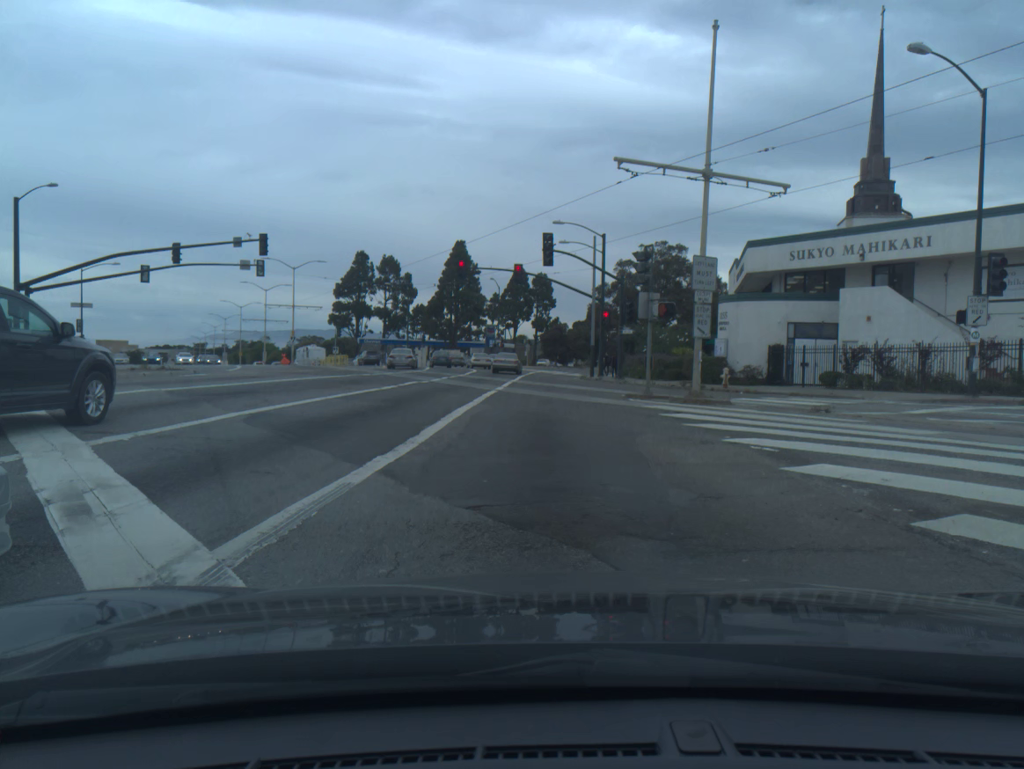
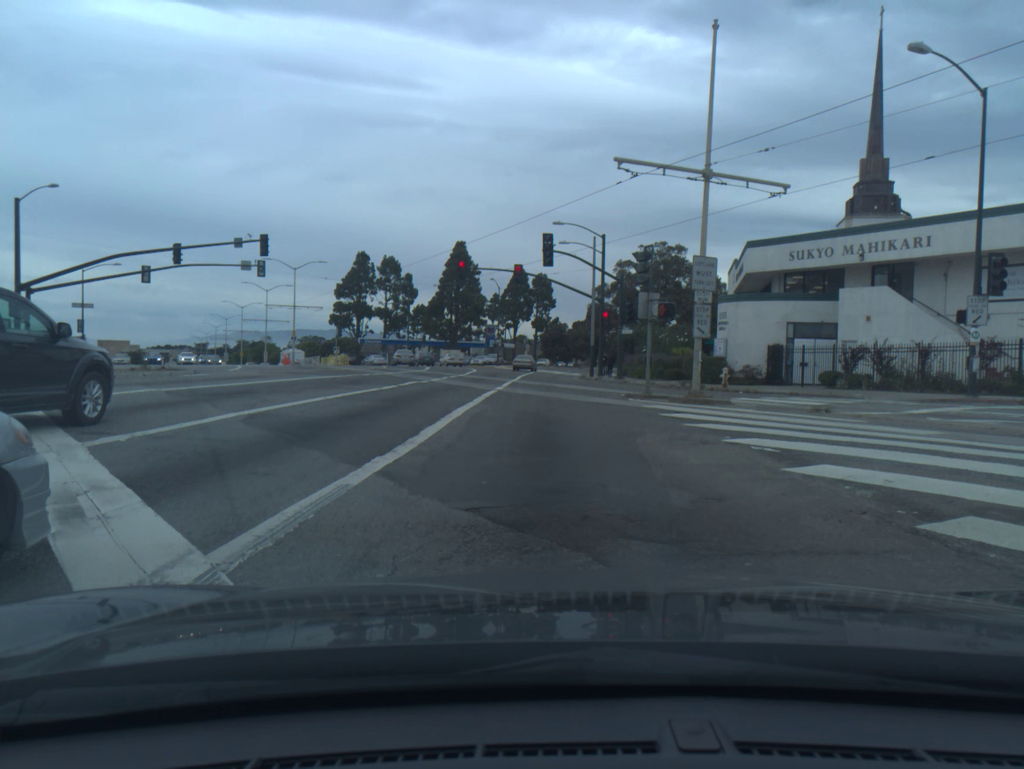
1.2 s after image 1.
(0.0, +0.1) m; 0°
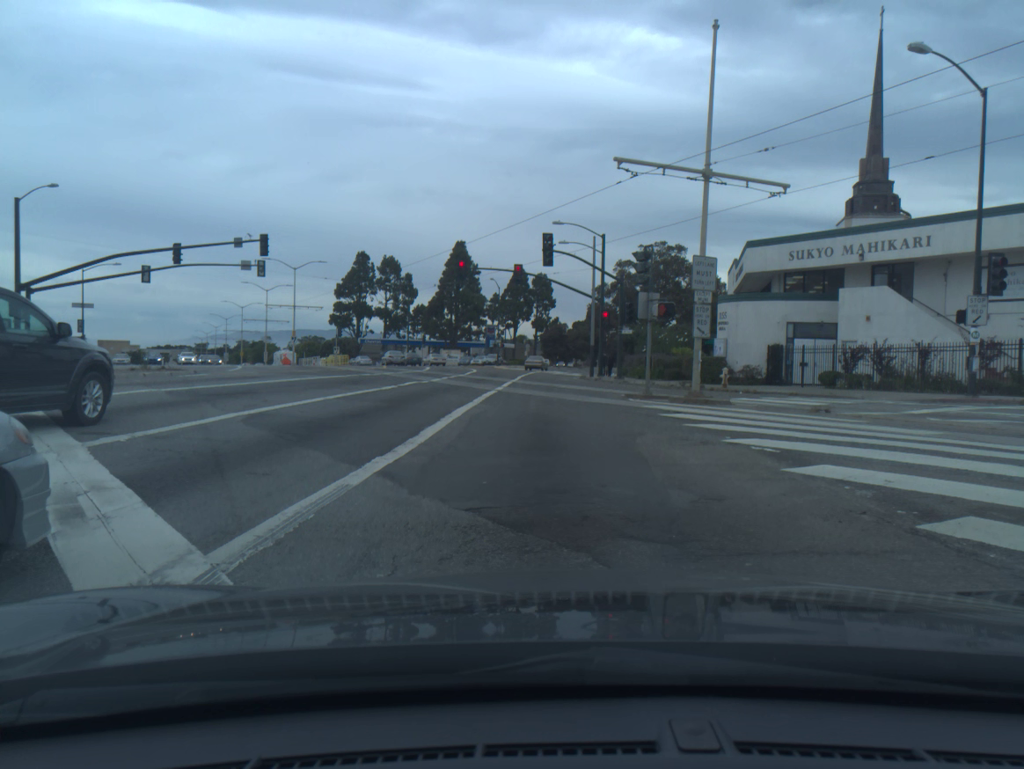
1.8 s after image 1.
(0.0, 0.0) m; 0°
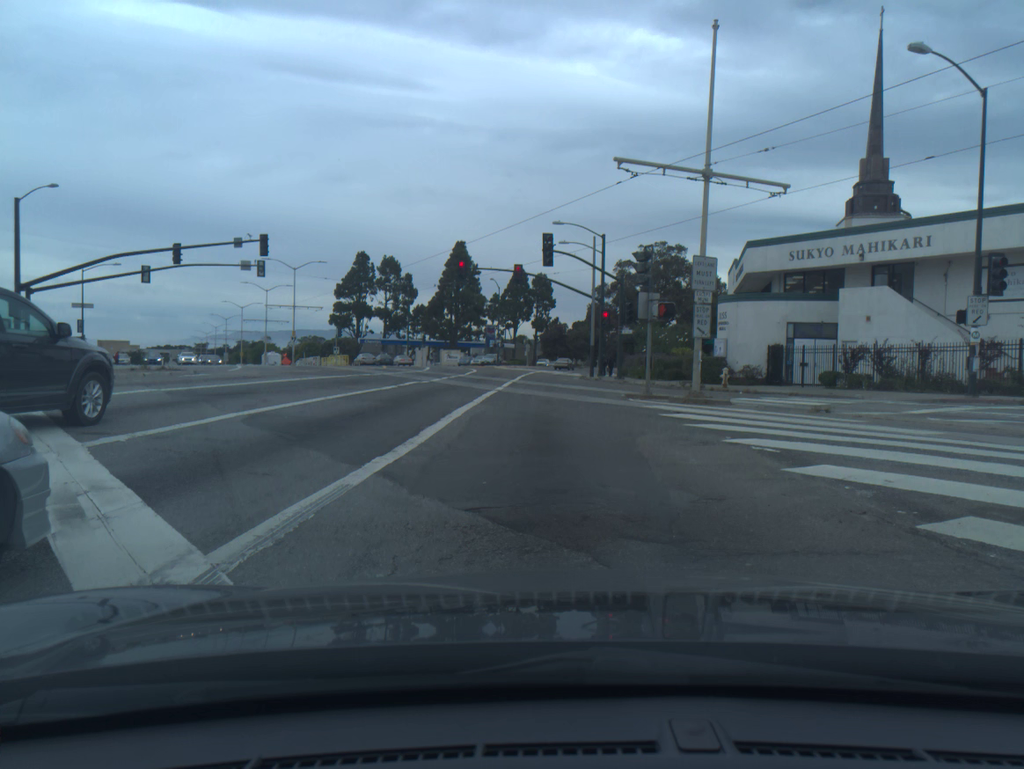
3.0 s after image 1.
(0.0, 0.0) m; 0°
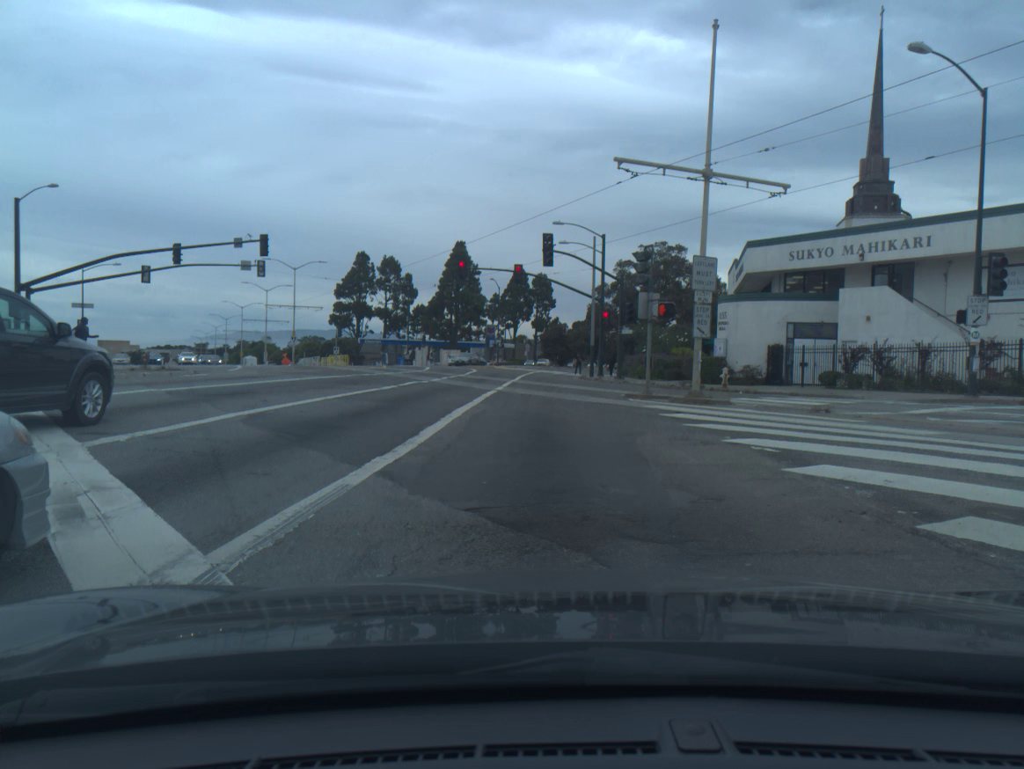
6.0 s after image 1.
(0.0, 0.0) m; 0°
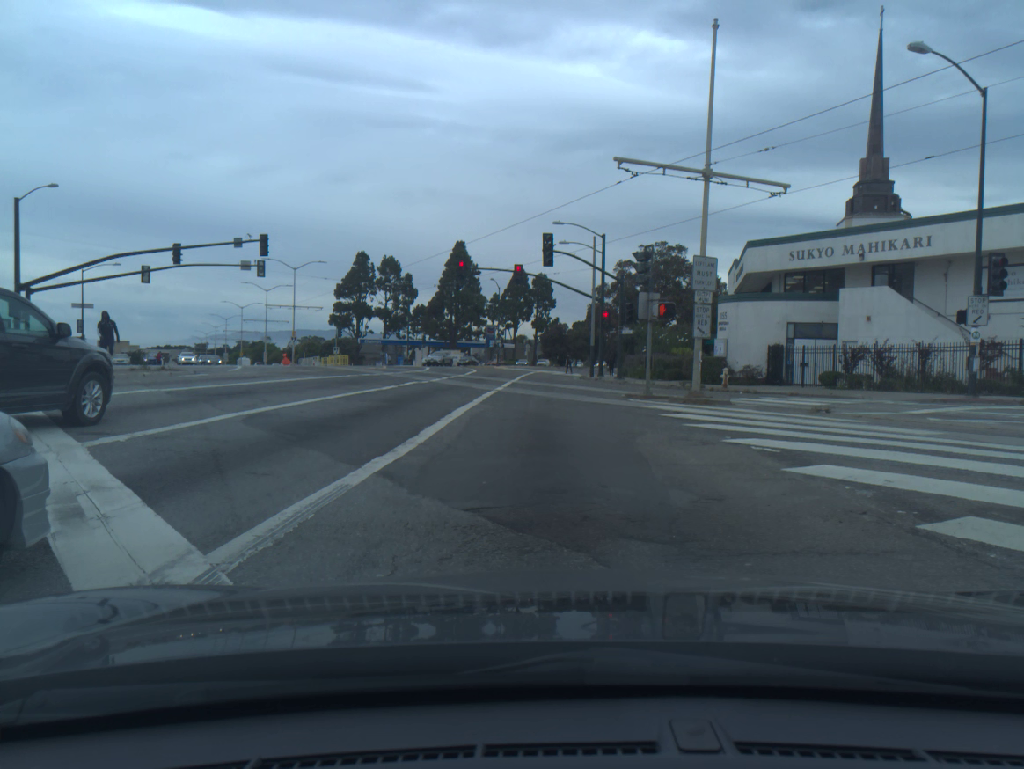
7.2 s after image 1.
(0.0, 0.0) m; 0°
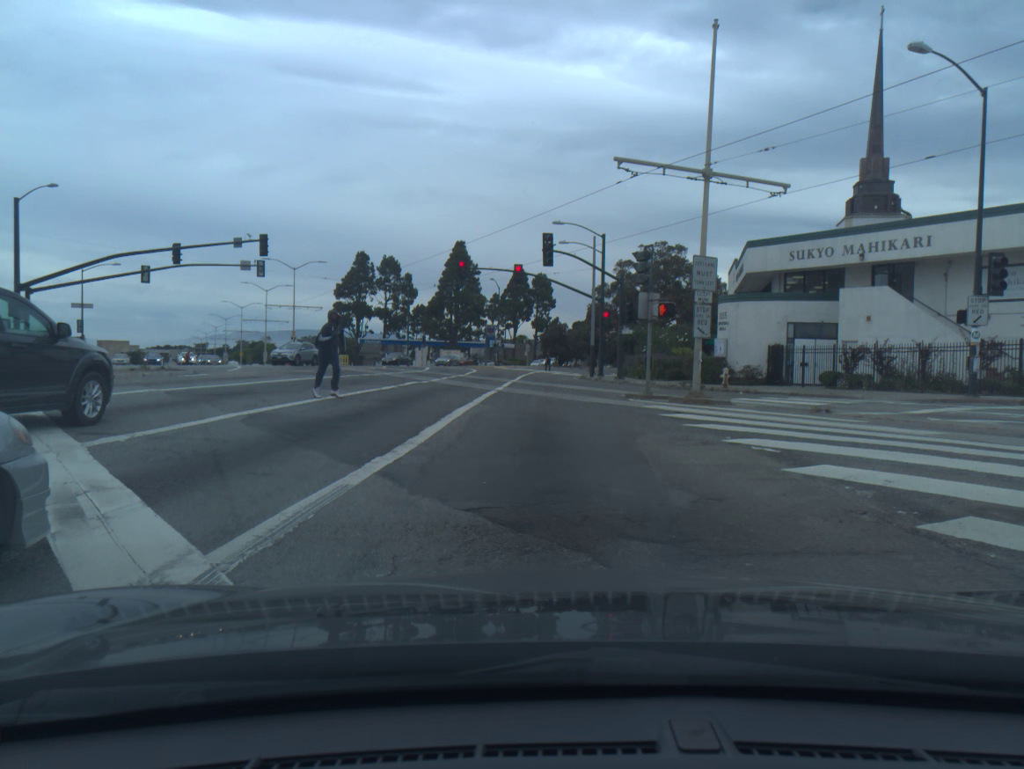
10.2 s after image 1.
(0.0, 0.0) m; 0°
